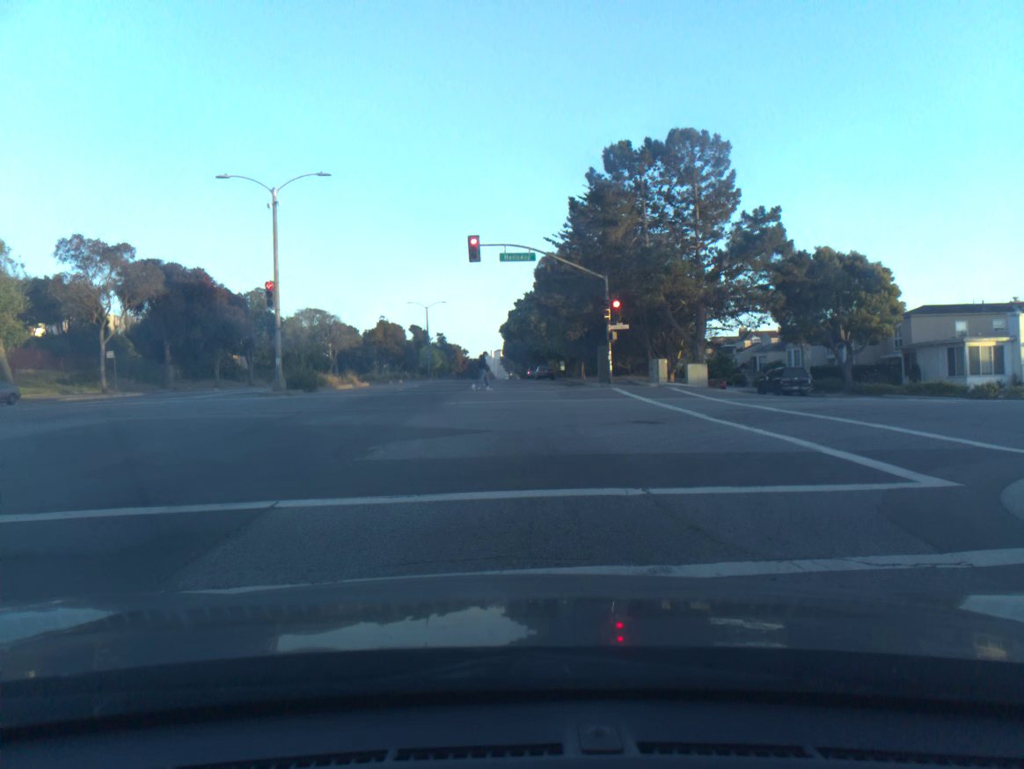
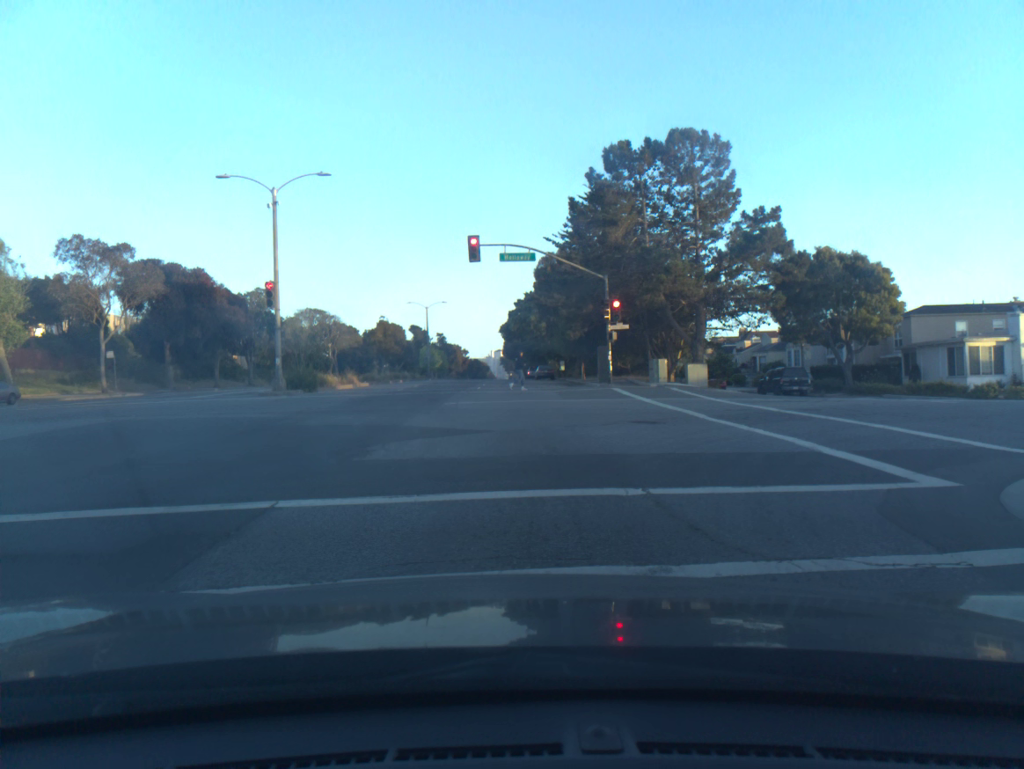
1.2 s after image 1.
(0.0, 0.0) m; 0°
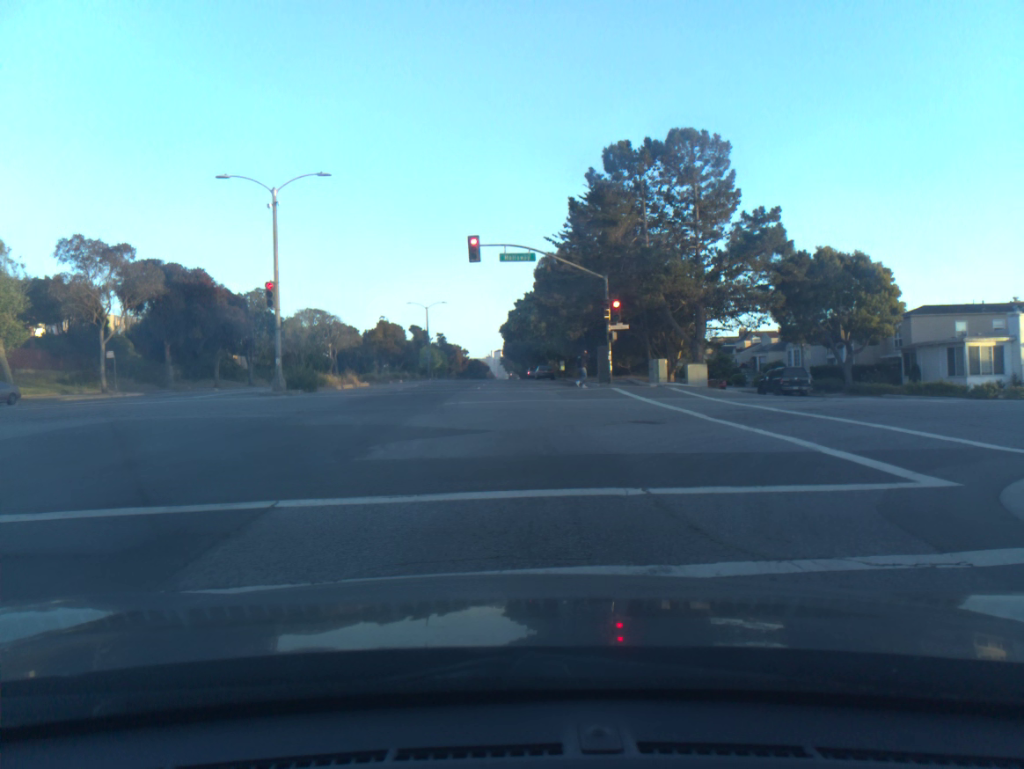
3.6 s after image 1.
(0.0, 0.0) m; 0°
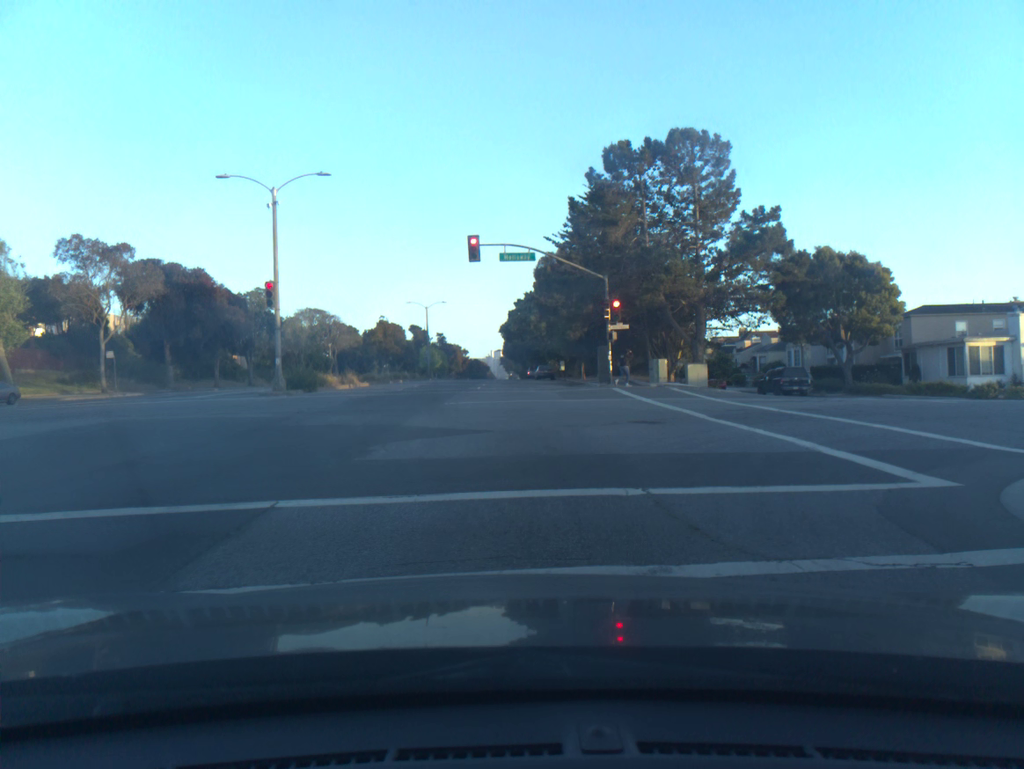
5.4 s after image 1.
(0.0, 0.0) m; 0°
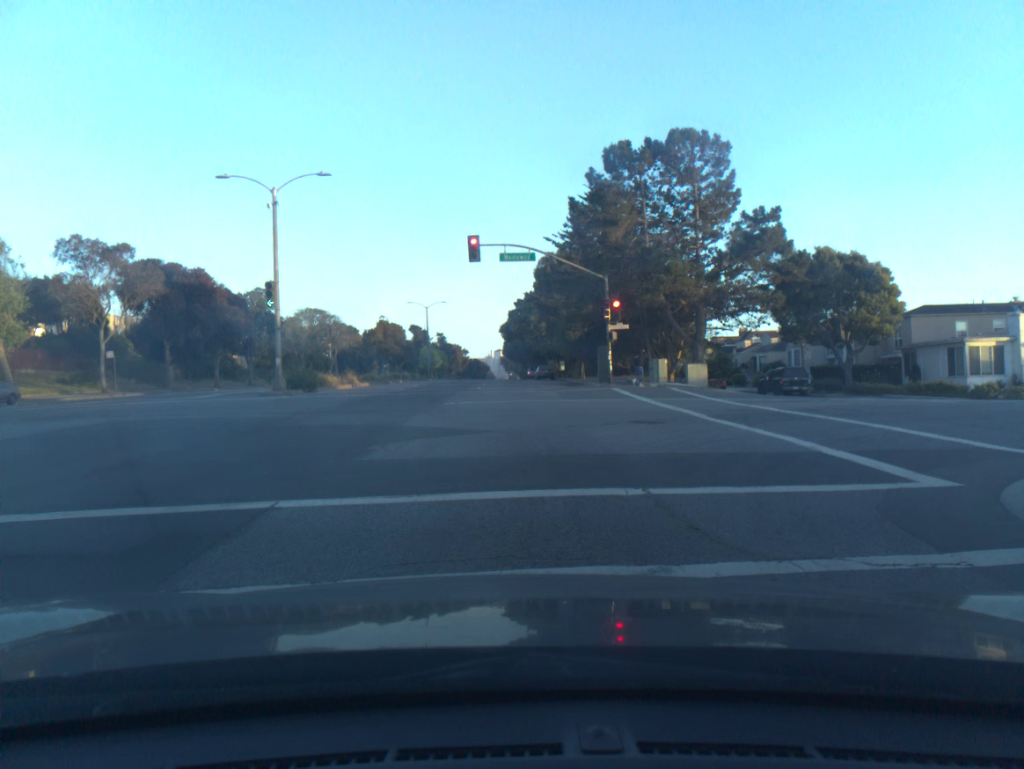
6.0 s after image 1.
(0.0, 0.0) m; 0°
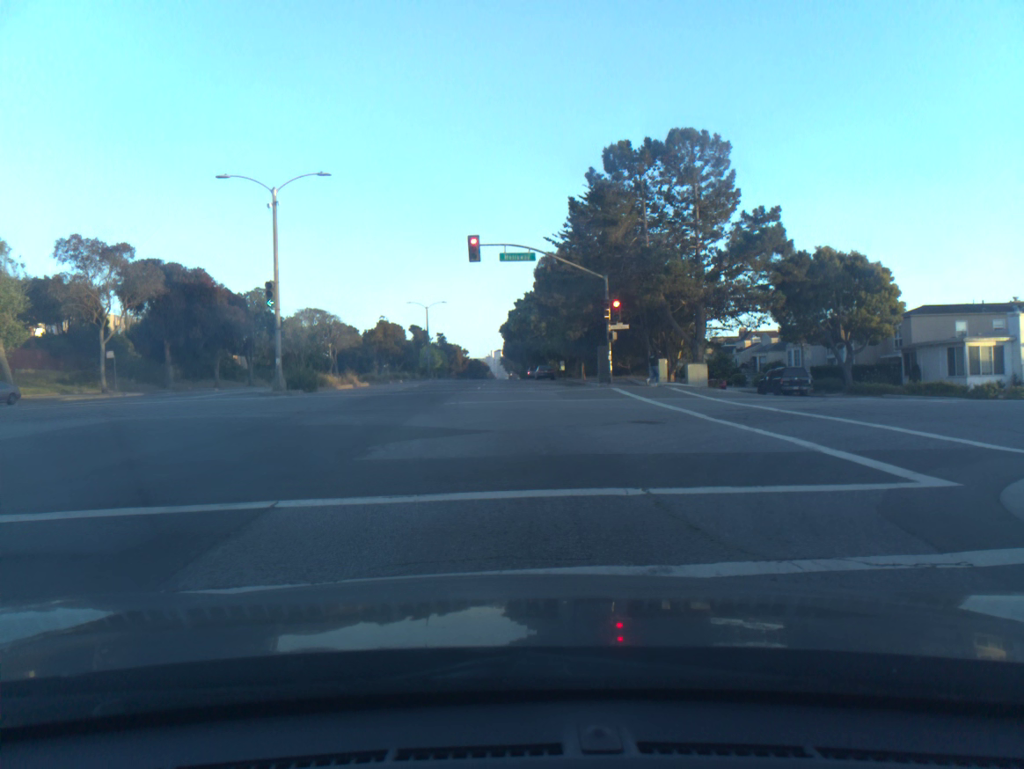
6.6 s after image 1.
(0.0, 0.0) m; 0°
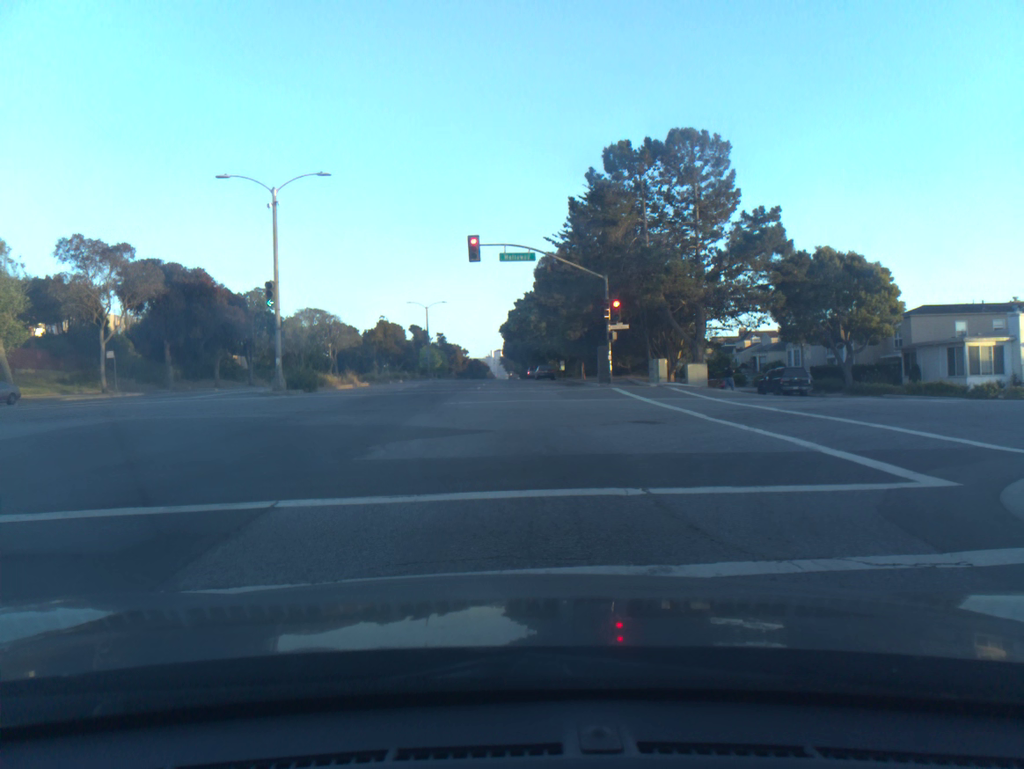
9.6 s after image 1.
(0.0, 0.0) m; 0°
